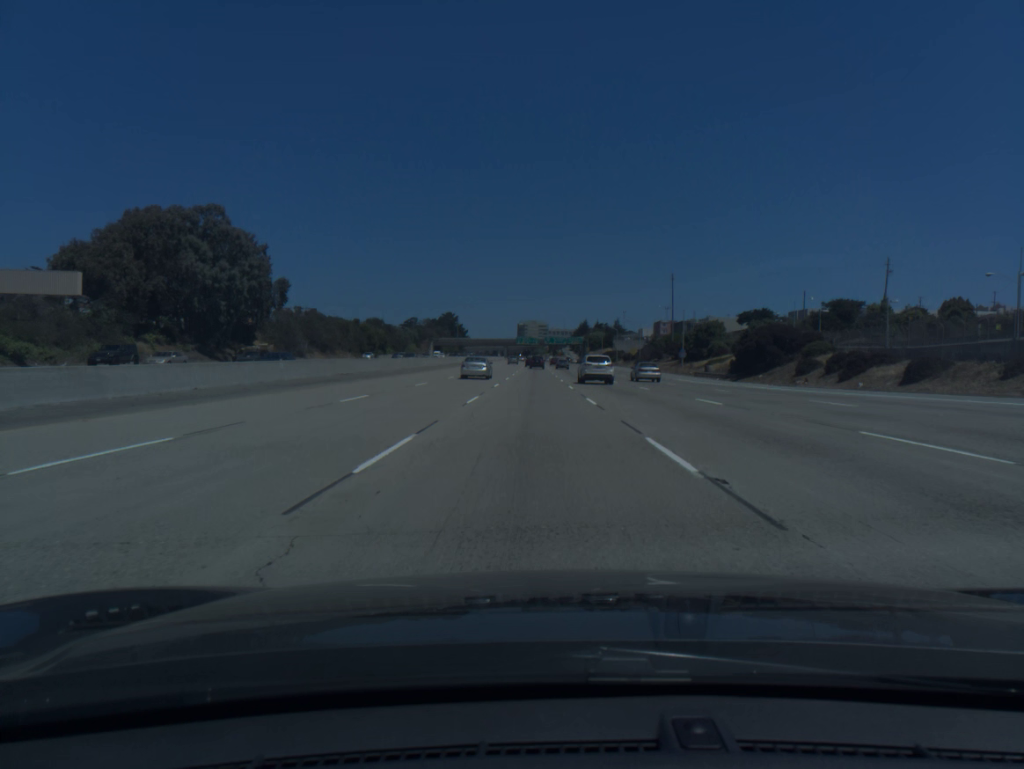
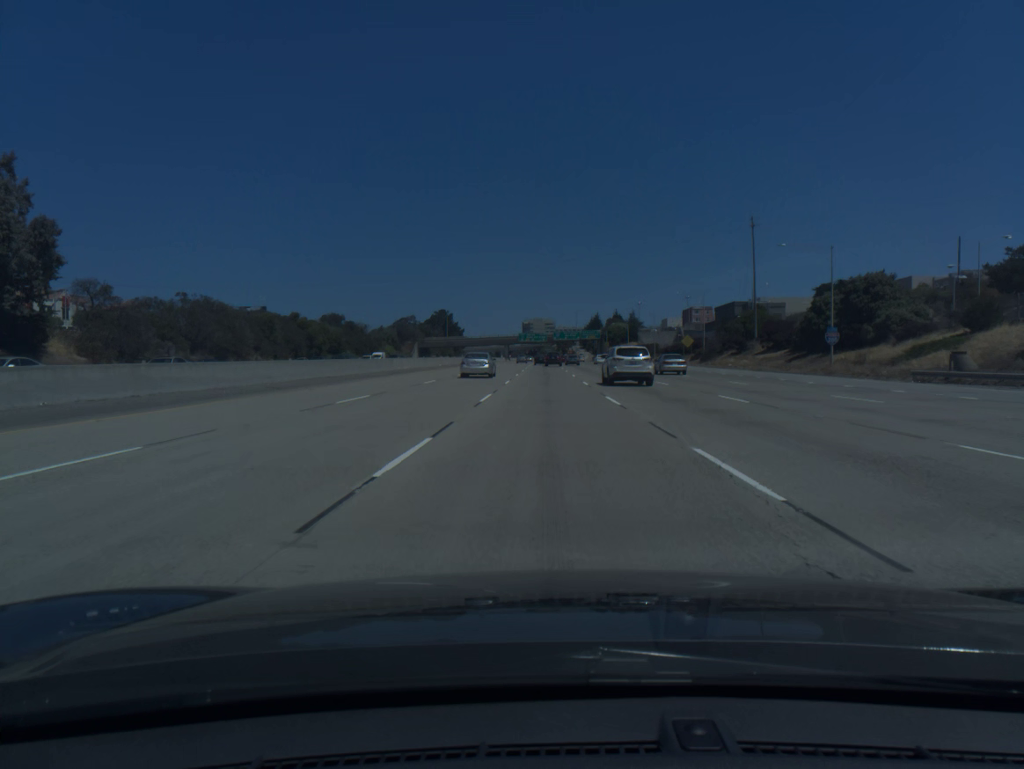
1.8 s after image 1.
(-0.7, +58.7) m; -1°
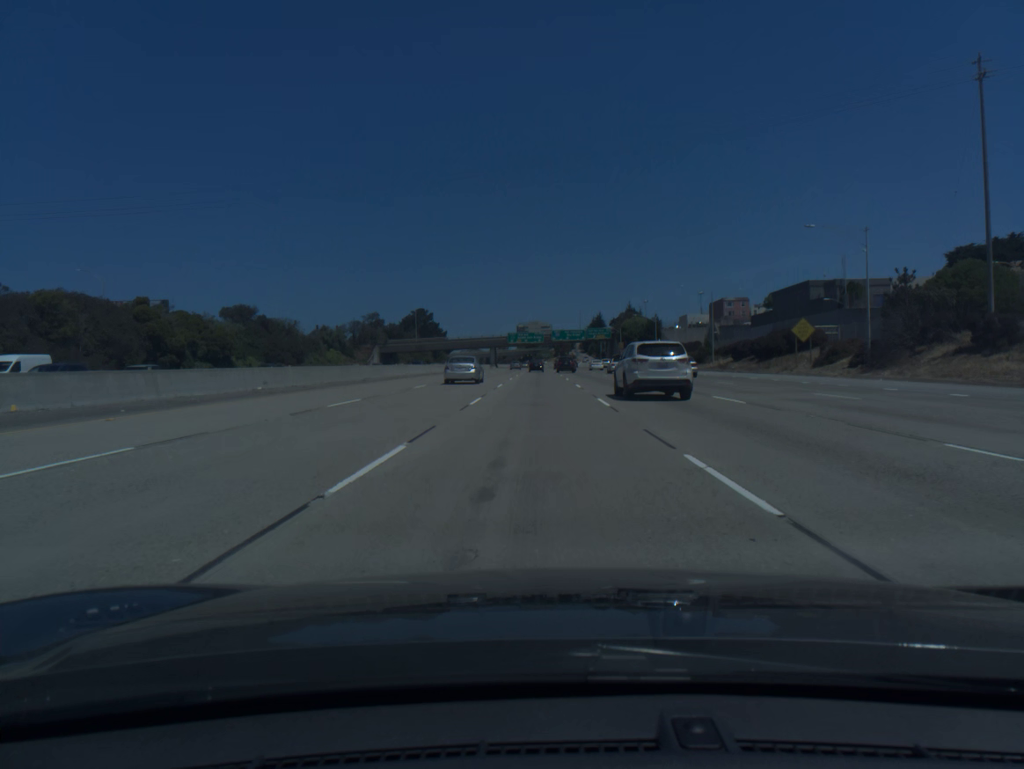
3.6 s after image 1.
(+0.3, +57.4) m; 0°
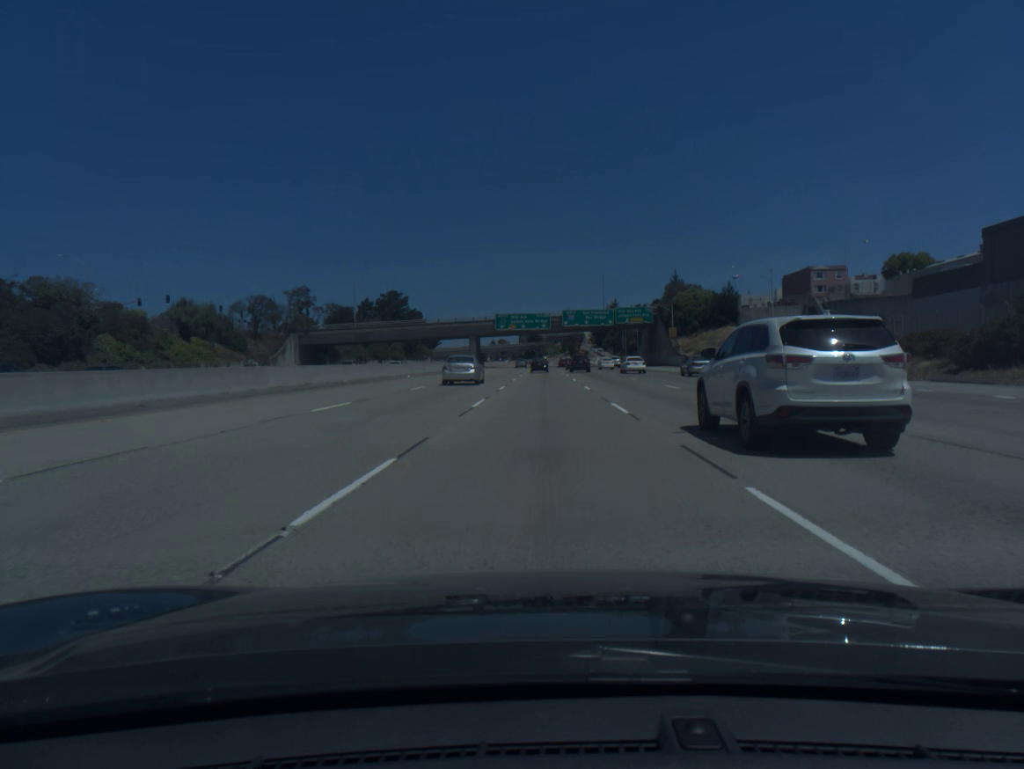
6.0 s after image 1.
(-0.3, +73.7) m; 0°
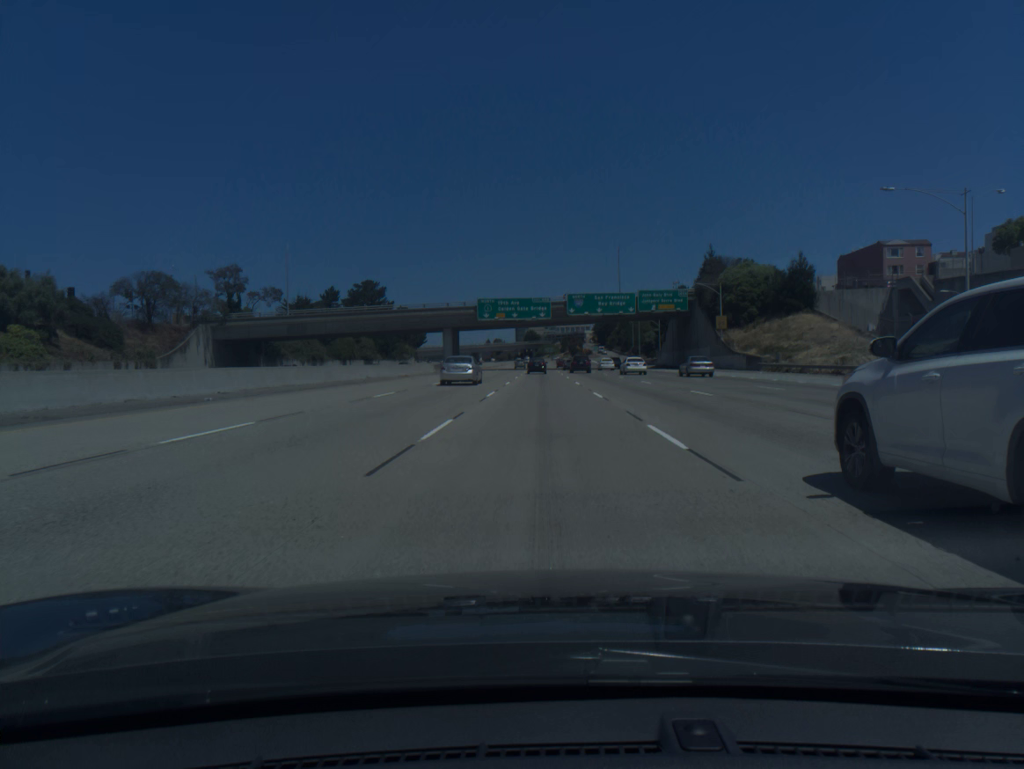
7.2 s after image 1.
(+0.1, +35.6) m; 0°
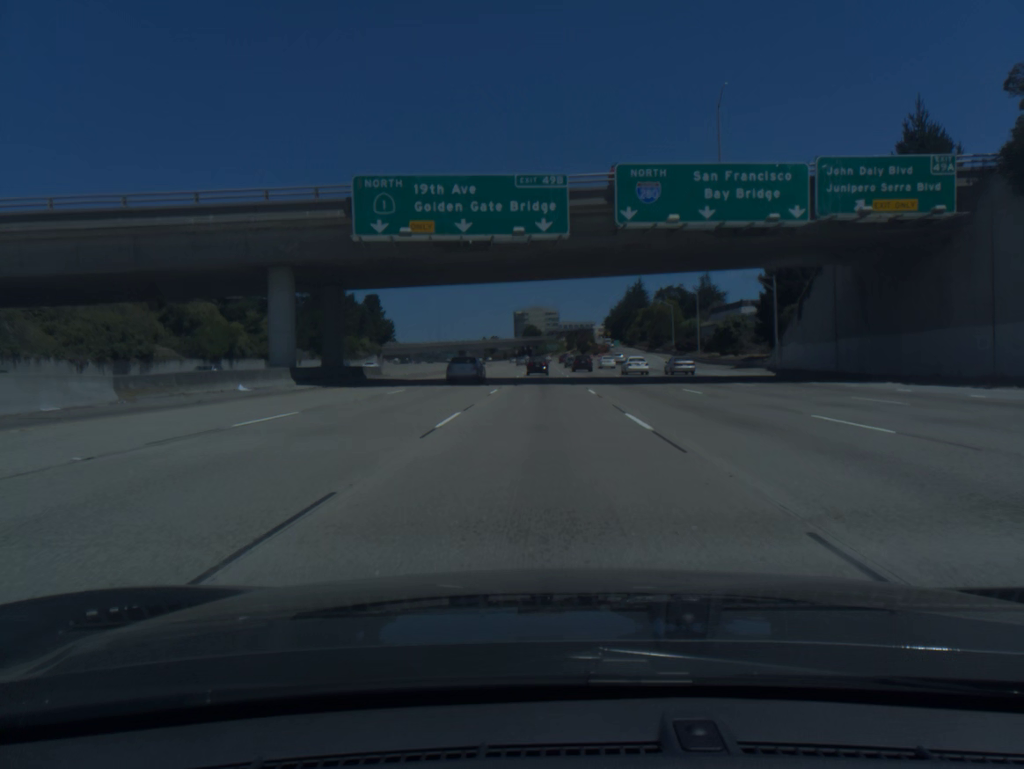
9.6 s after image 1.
(0.0, +68.9) m; 0°
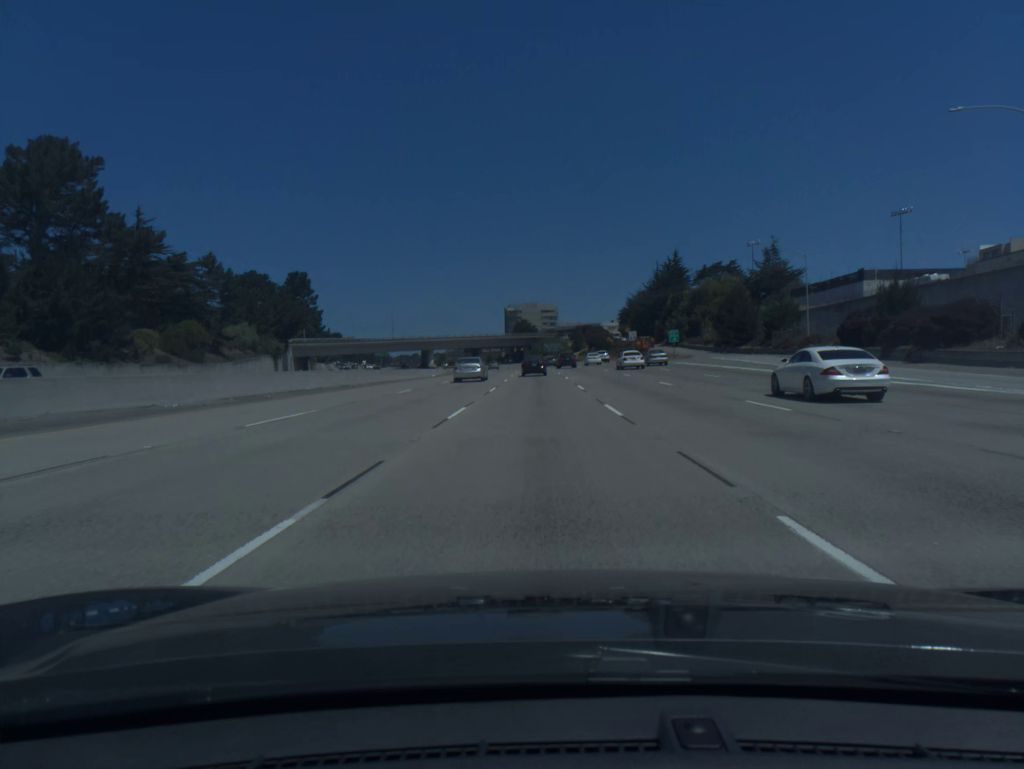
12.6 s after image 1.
(+0.2, +82.4) m; 0°
